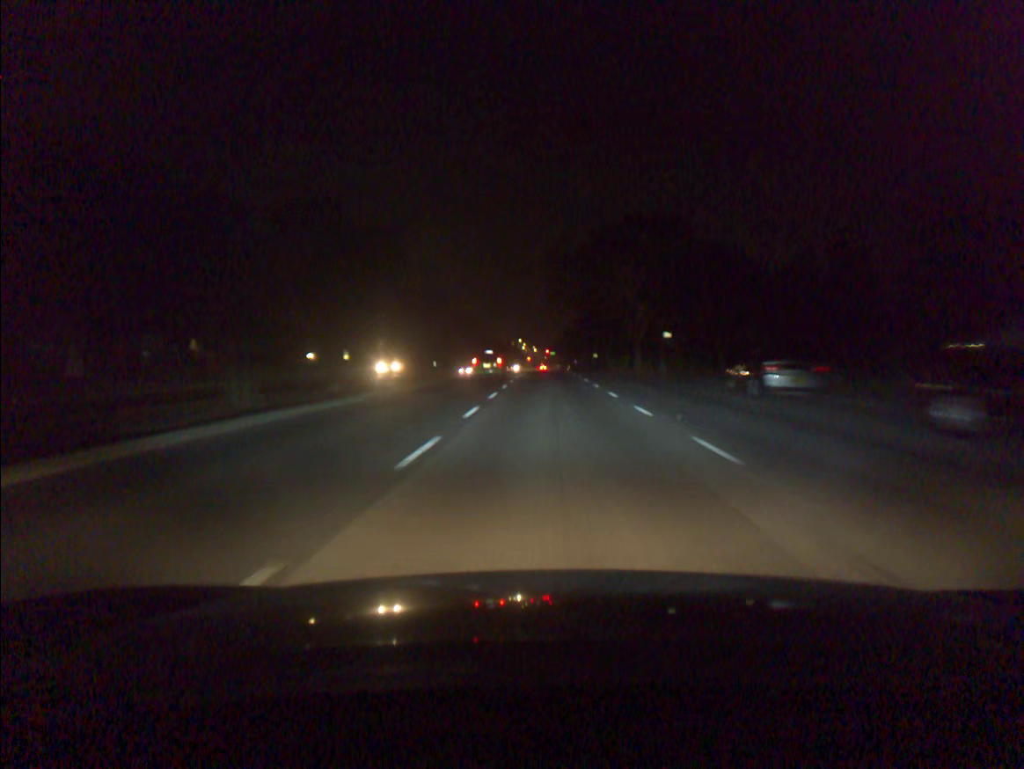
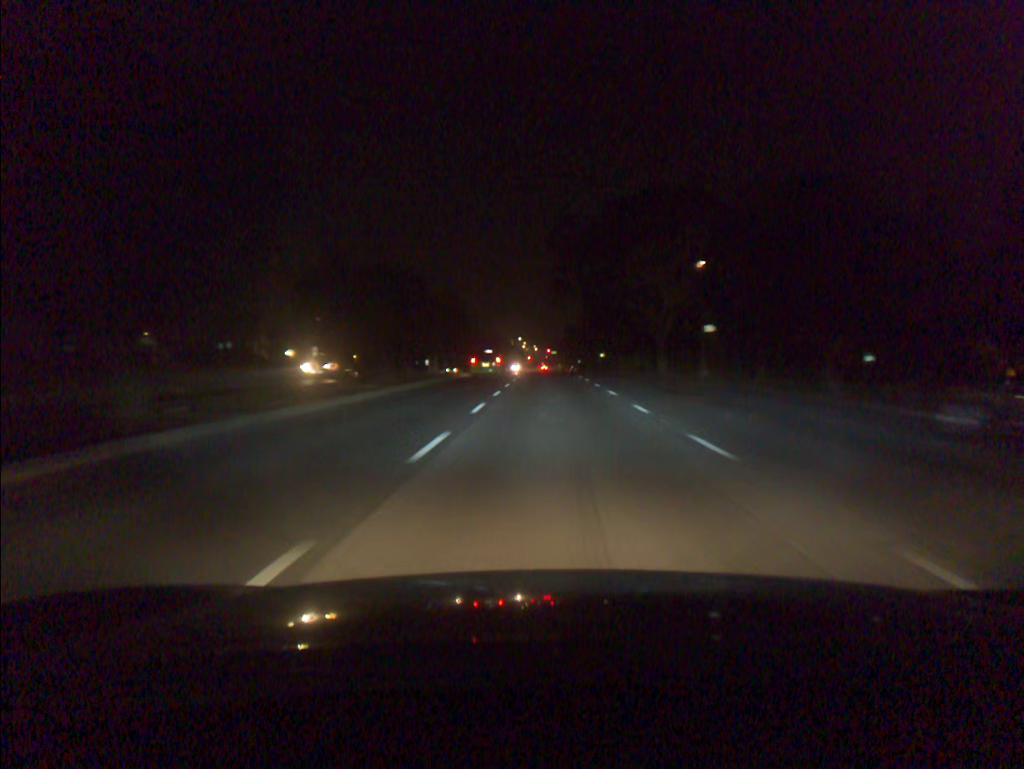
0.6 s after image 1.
(0.0, +13.6) m; 0°
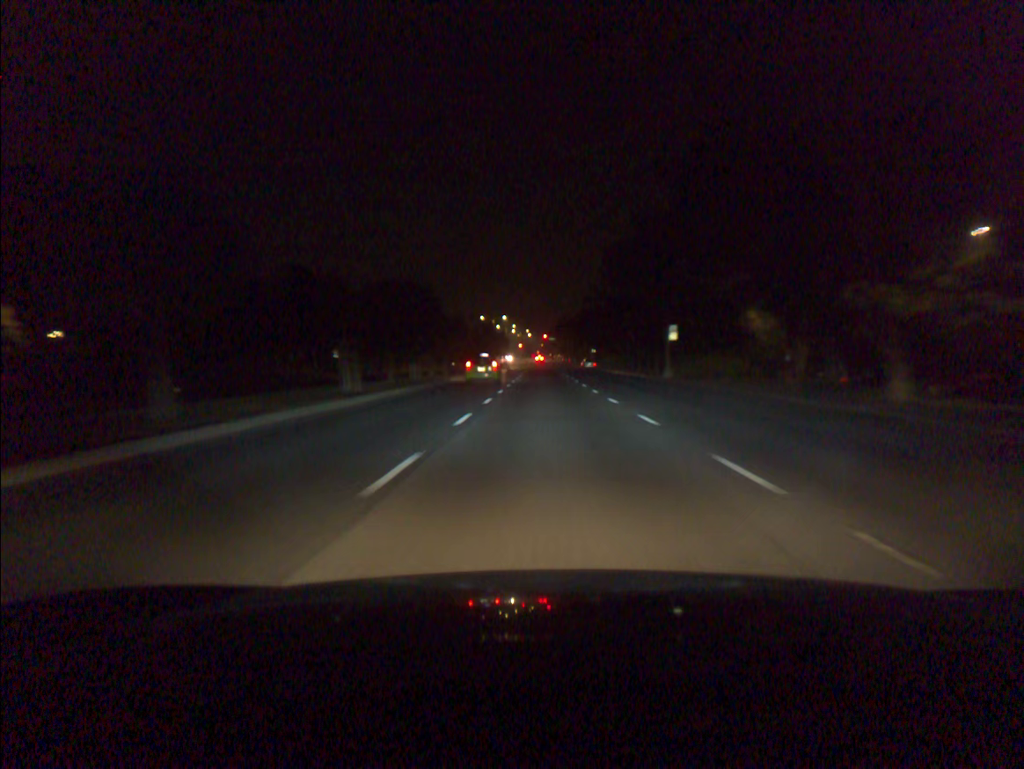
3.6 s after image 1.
(+0.3, +66.7) m; 0°
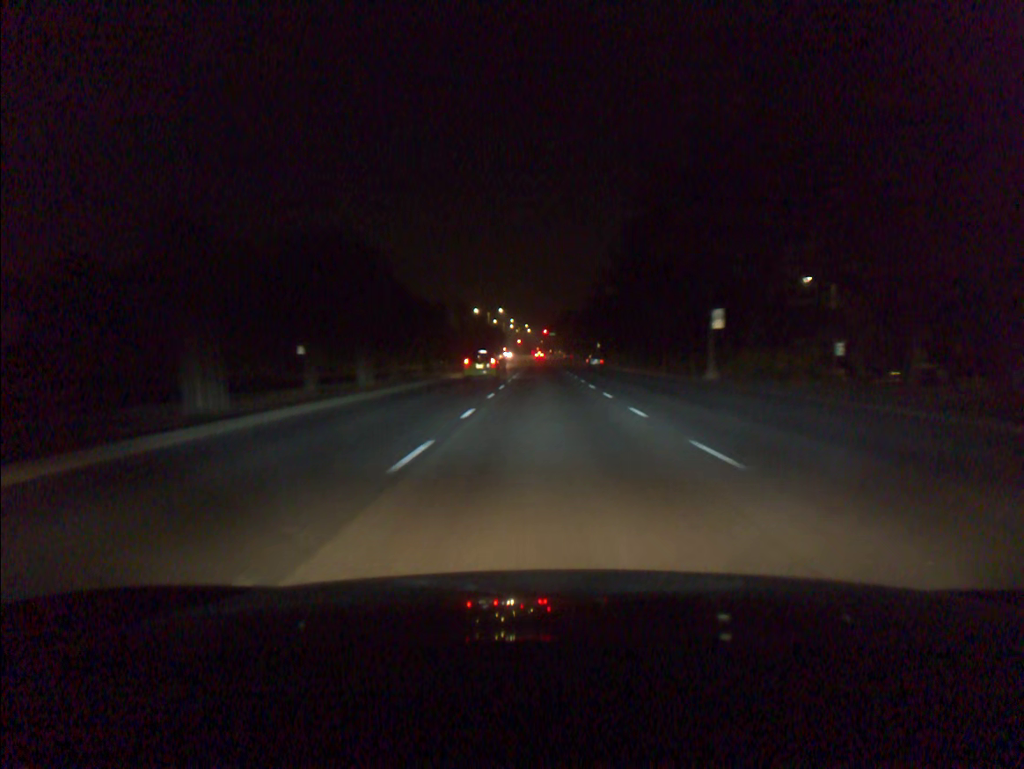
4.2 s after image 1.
(0.0, +13.3) m; 0°
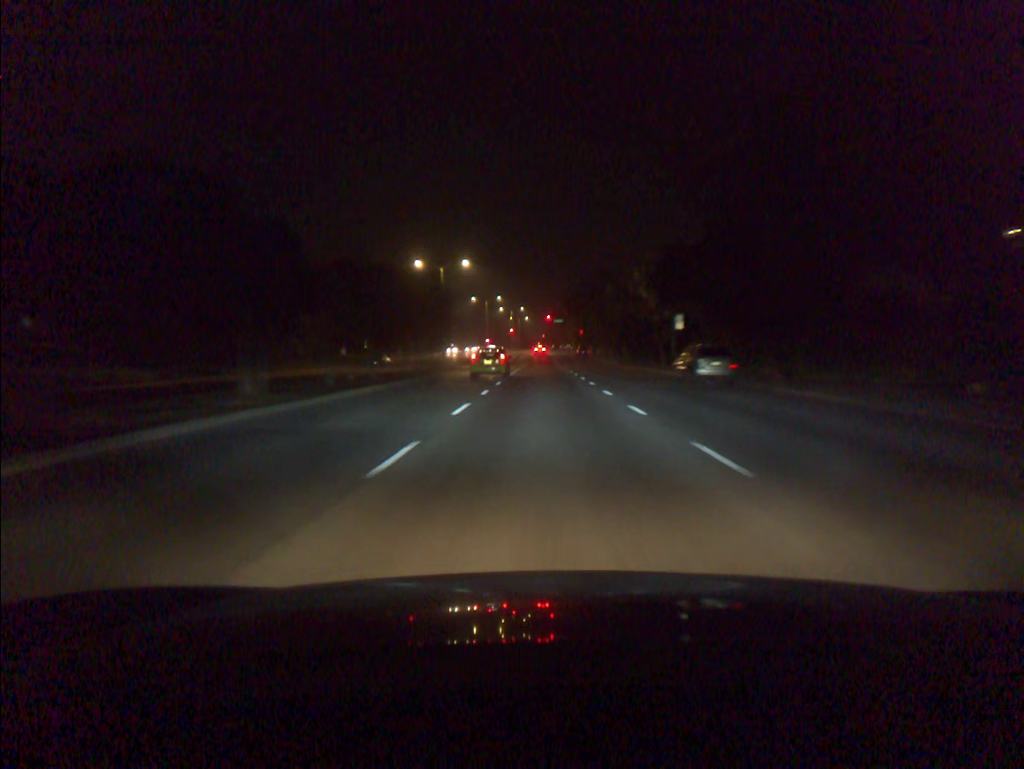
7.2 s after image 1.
(0.0, +65.8) m; 0°
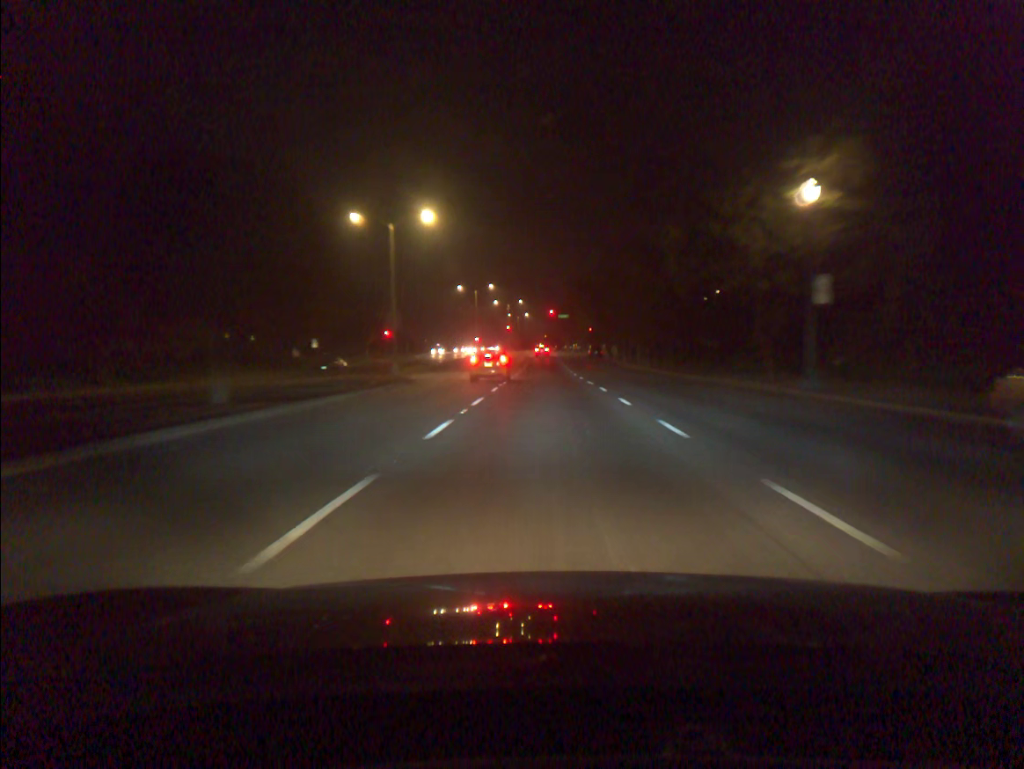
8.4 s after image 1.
(0.0, +25.0) m; 0°
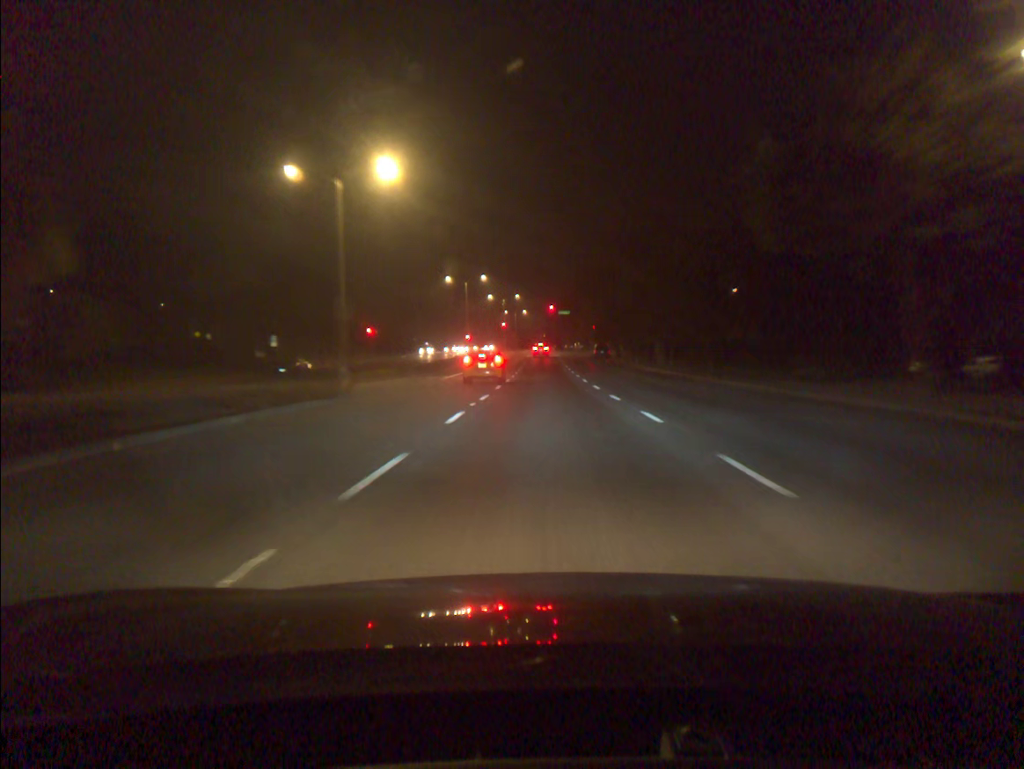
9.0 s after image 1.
(0.0, +11.9) m; 0°
